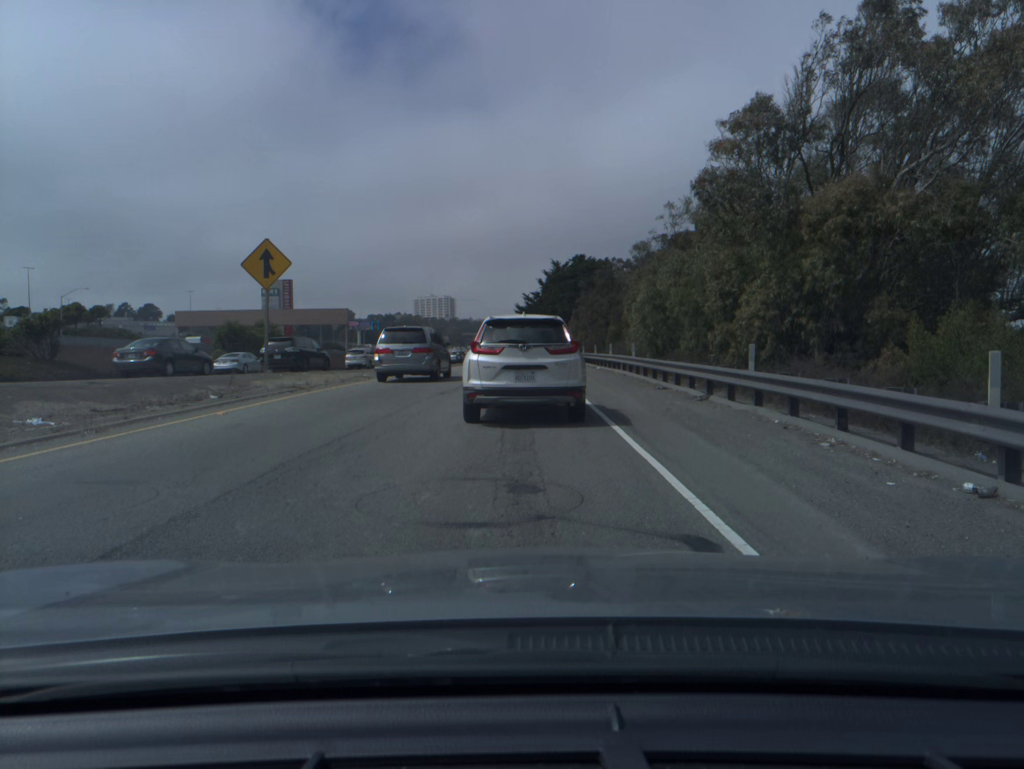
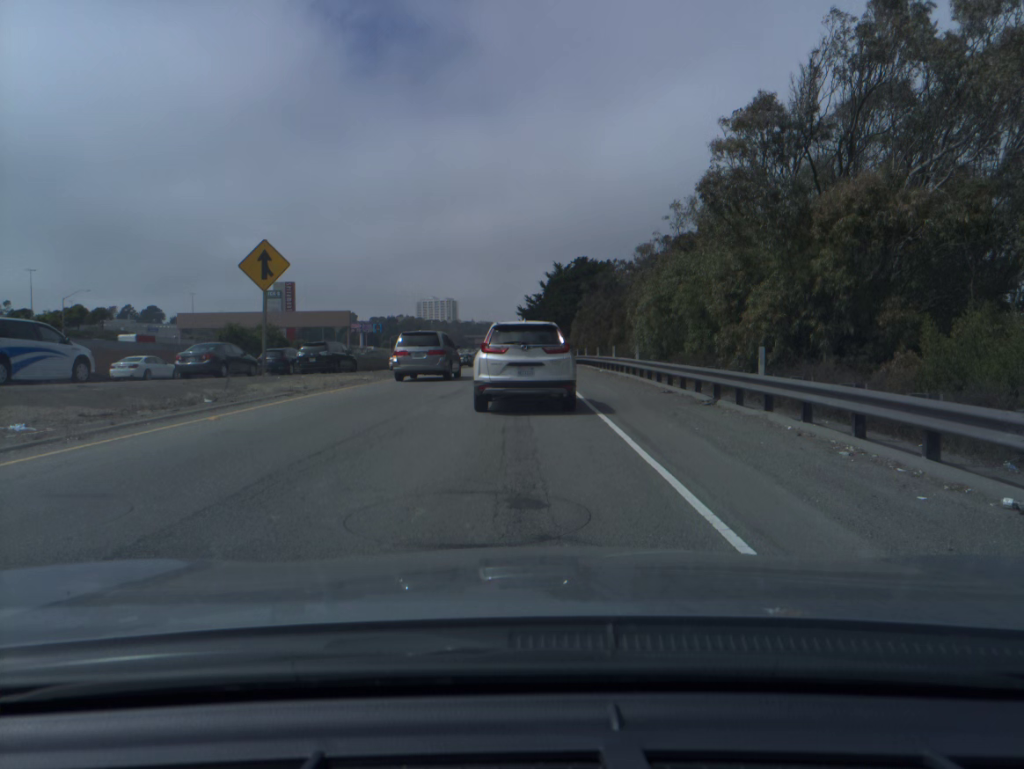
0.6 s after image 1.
(0.0, +0.5) m; 0°
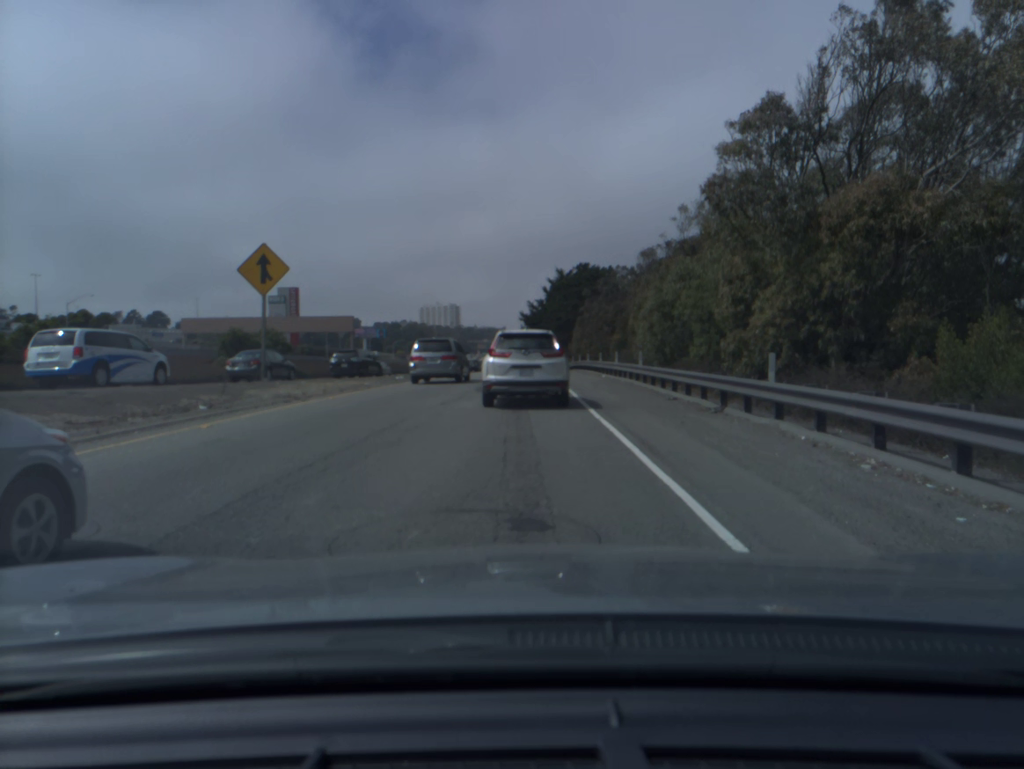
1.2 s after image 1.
(0.0, +0.6) m; 0°
